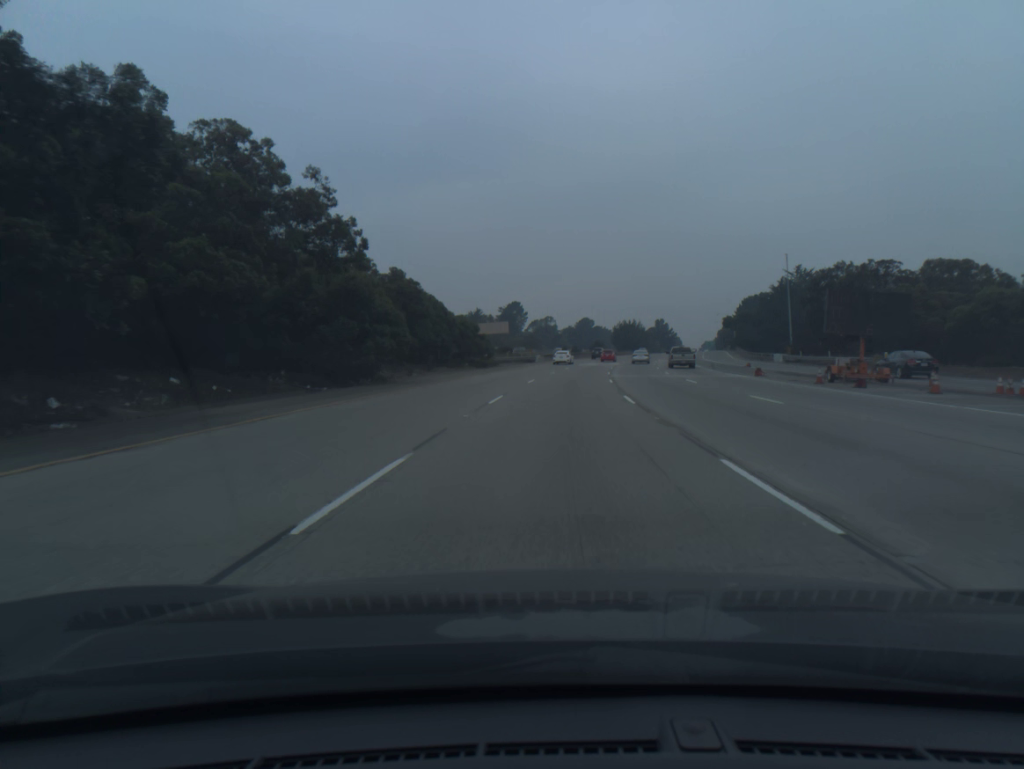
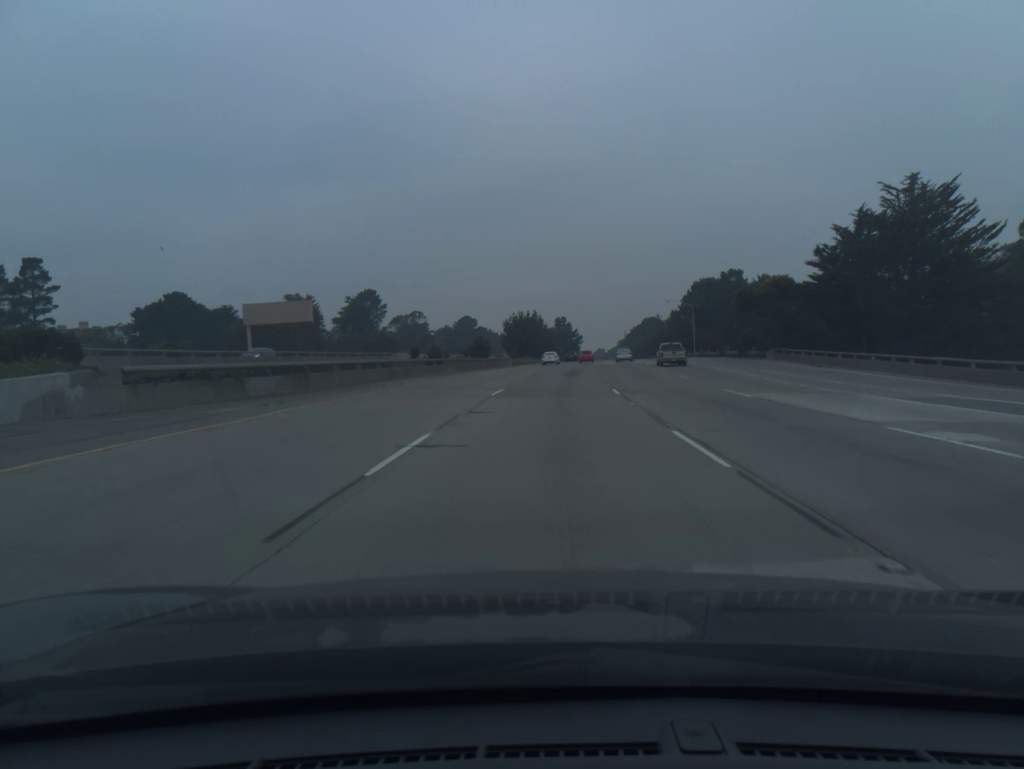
(+6.1, +84.3) m; +8°
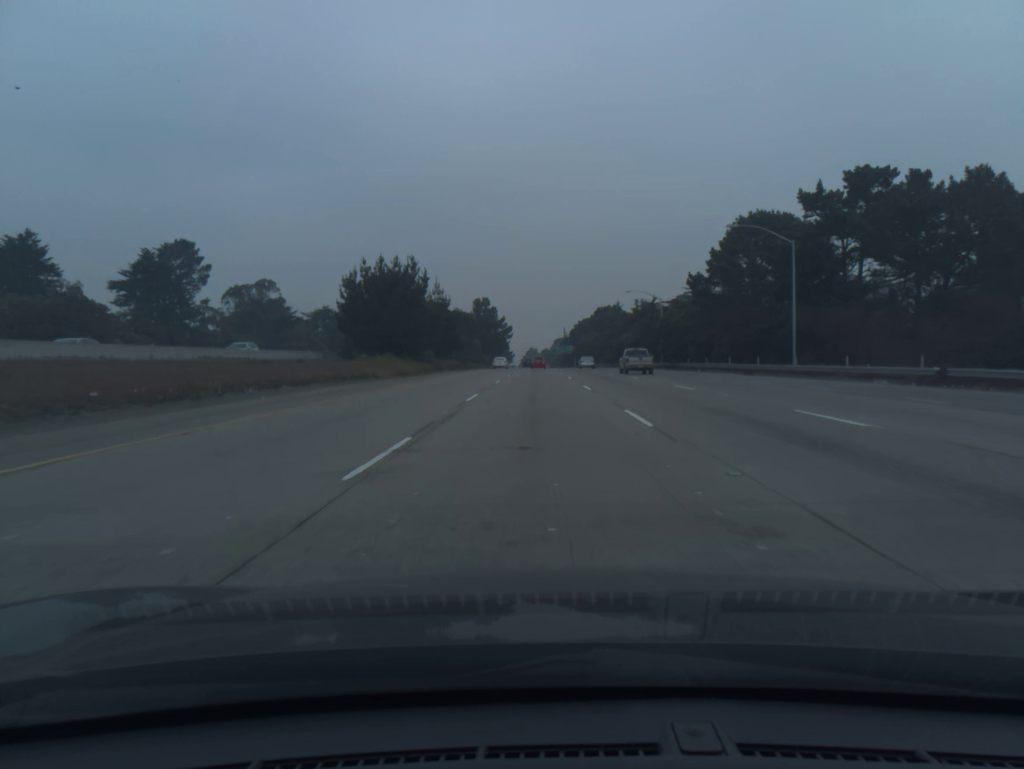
(+4.8, +86.2) m; +5°
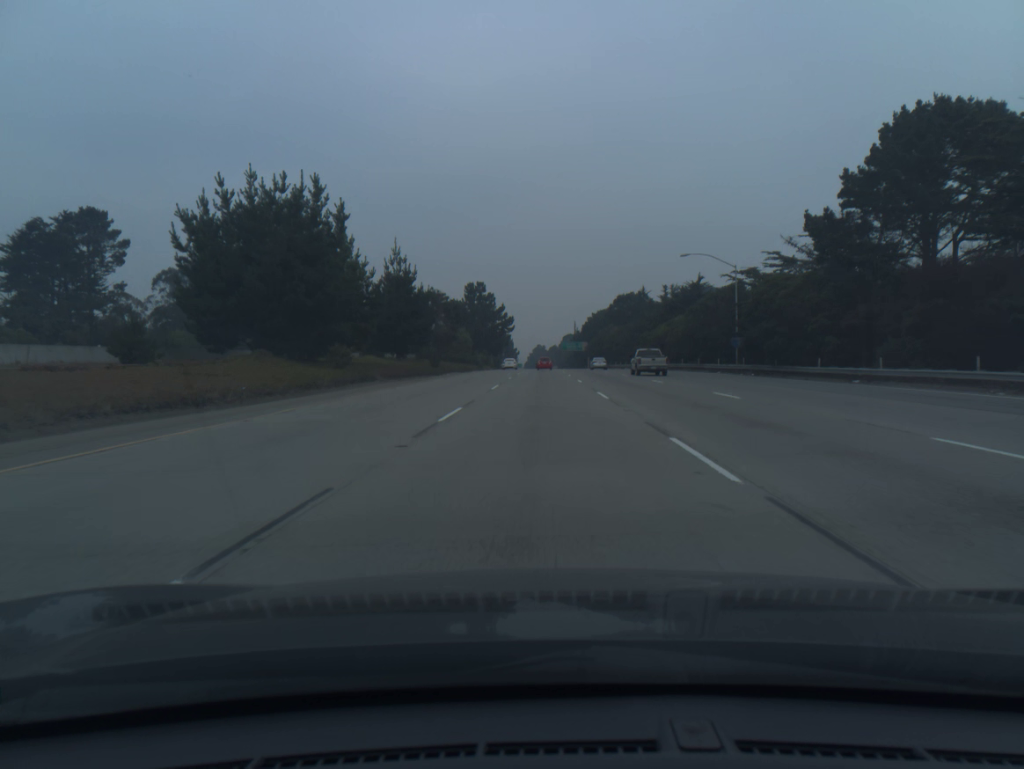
(-0.1, +34.9) m; 0°
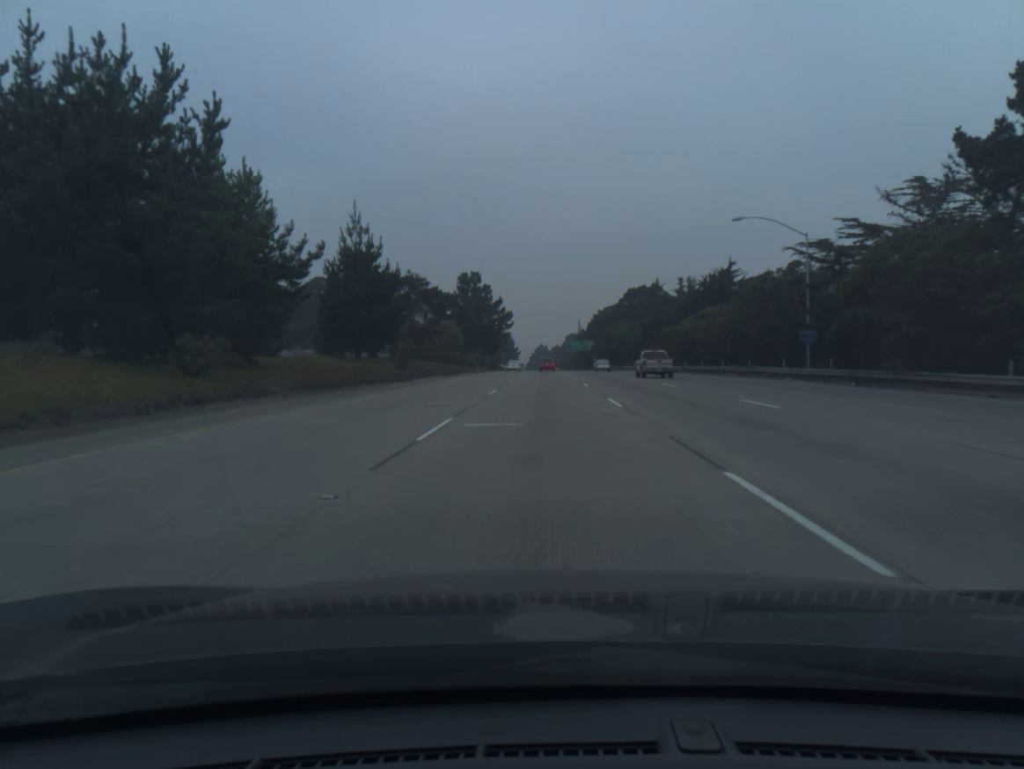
(0.0, +17.6) m; 0°
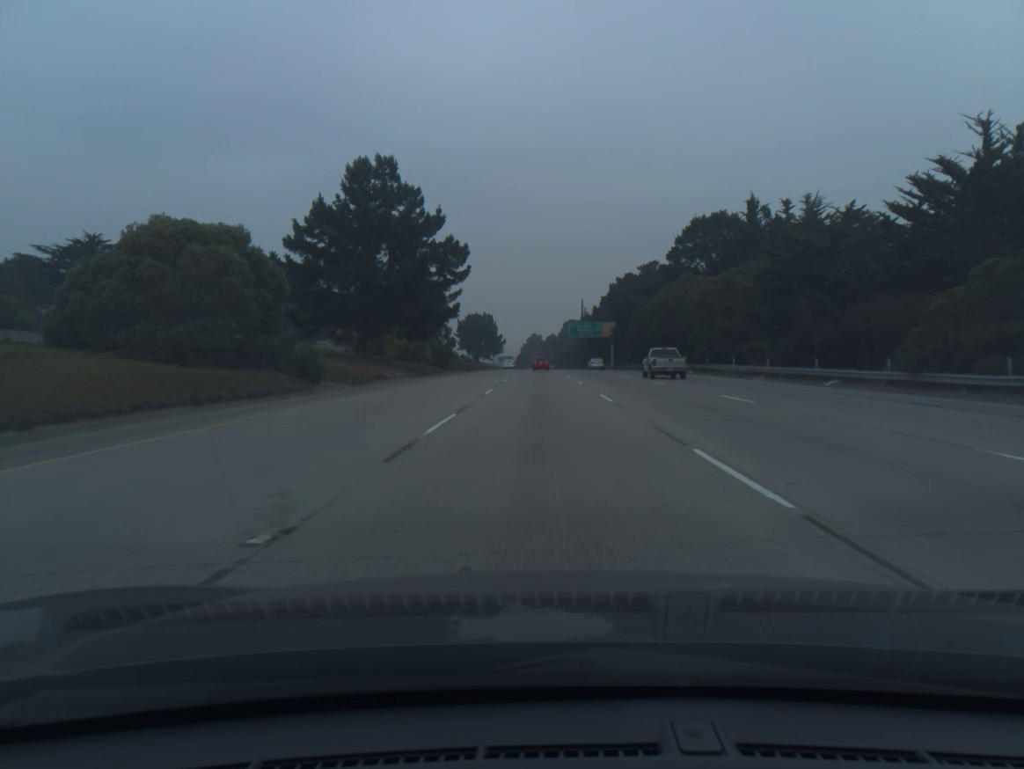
(+0.2, +71.3) m; 0°
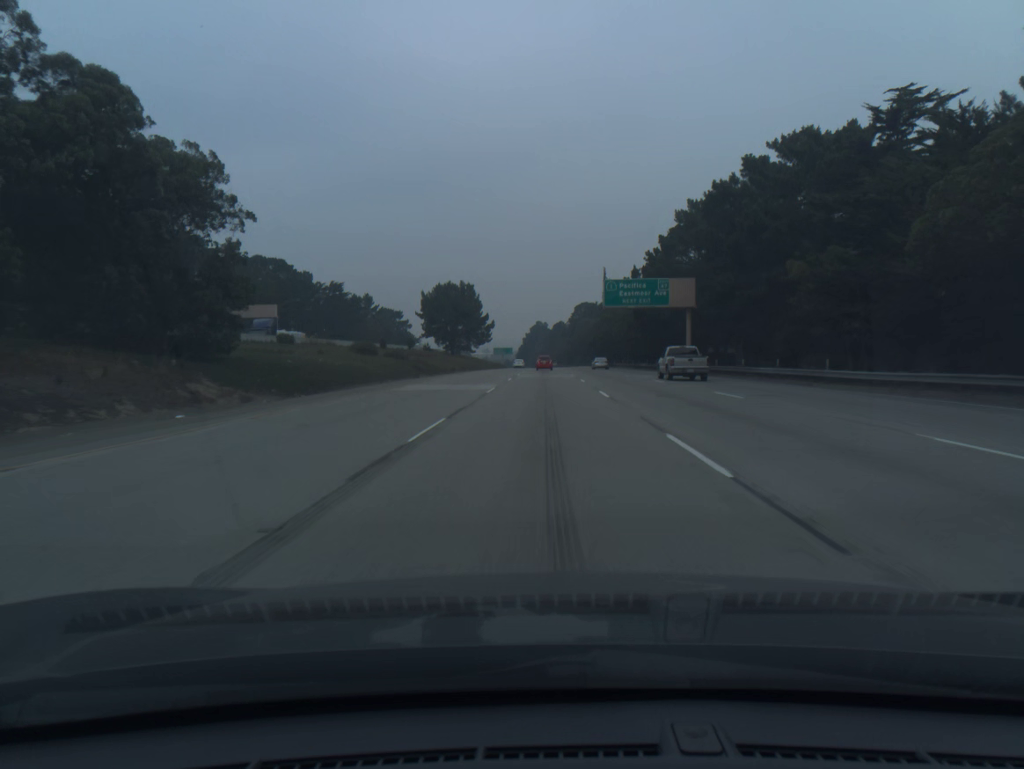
(-0.1, +71.4) m; 0°
